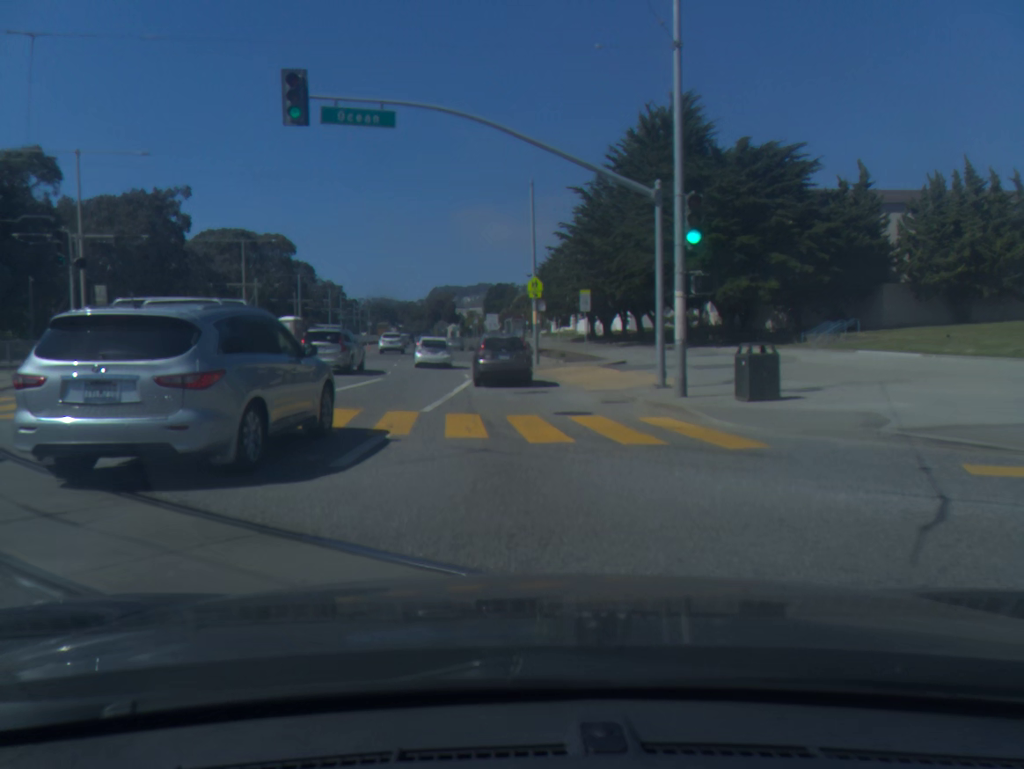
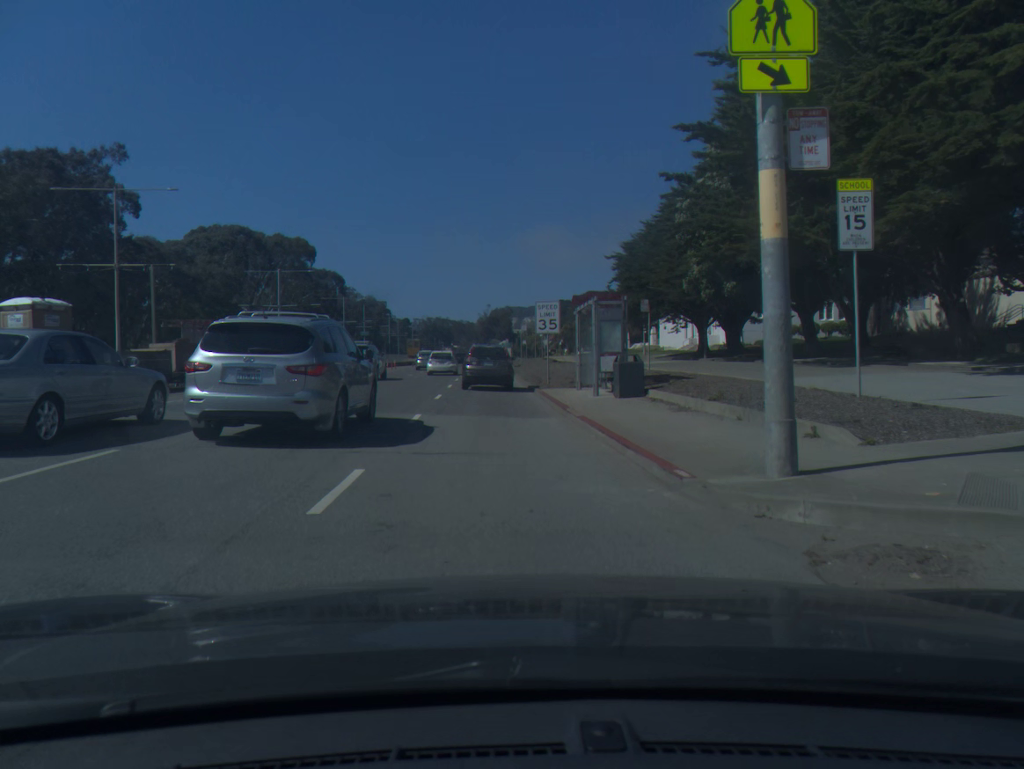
(-0.9, +31.5) m; -5°
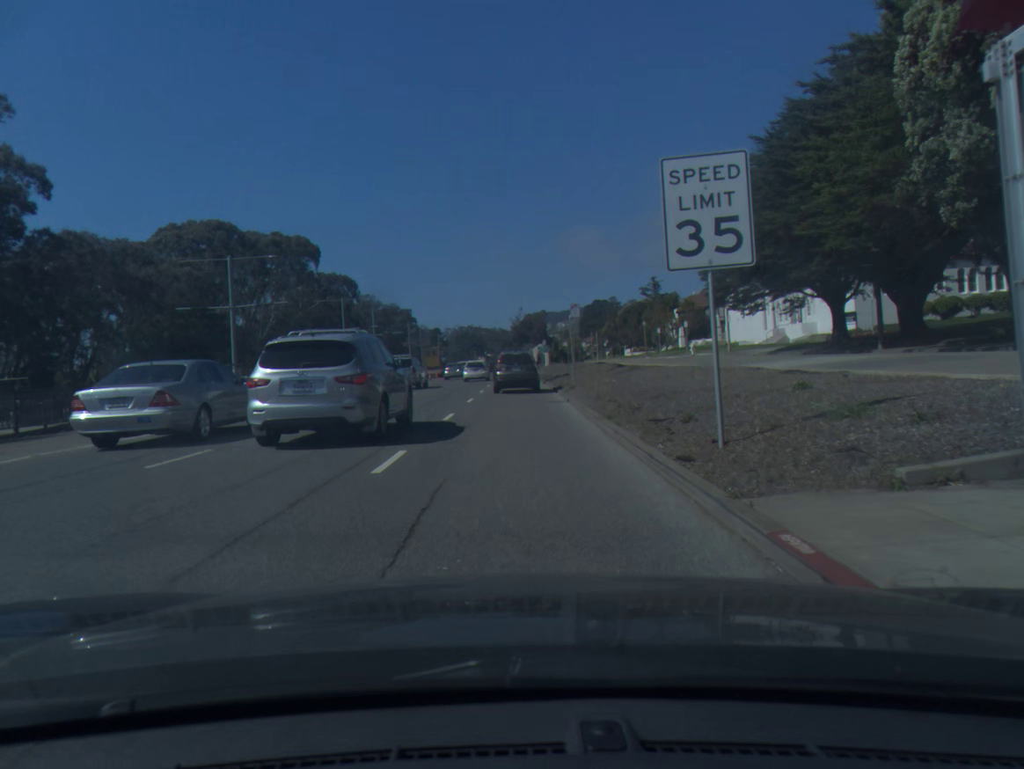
(-0.6, +21.0) m; -2°
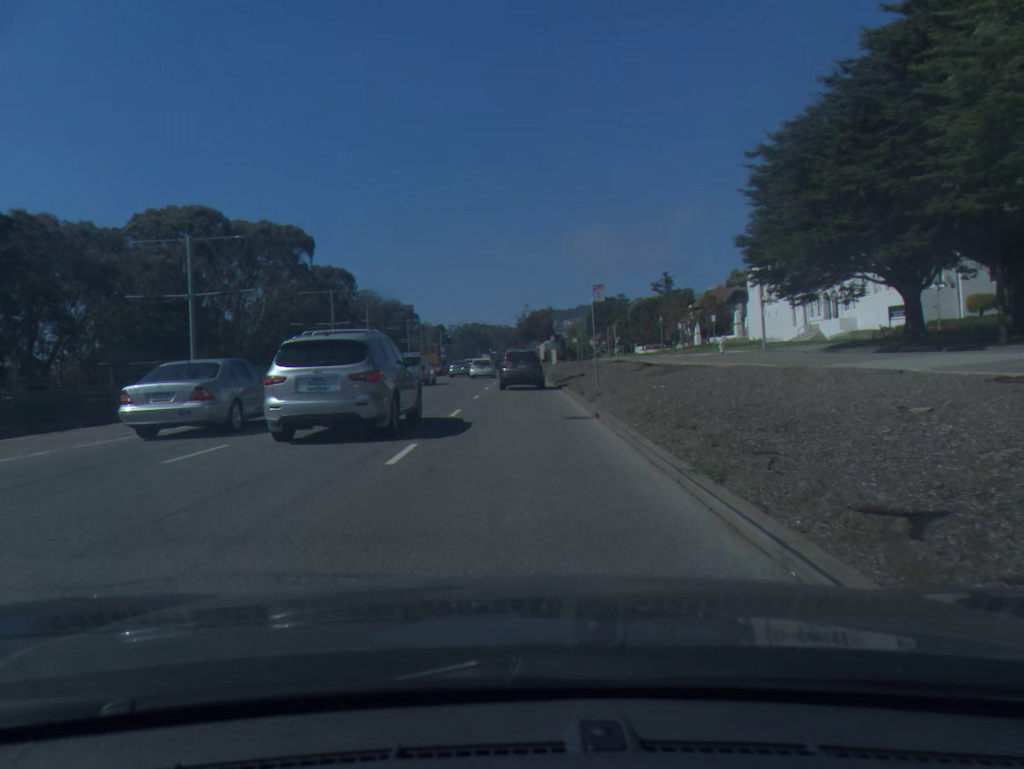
(0.0, +7.4) m; 0°
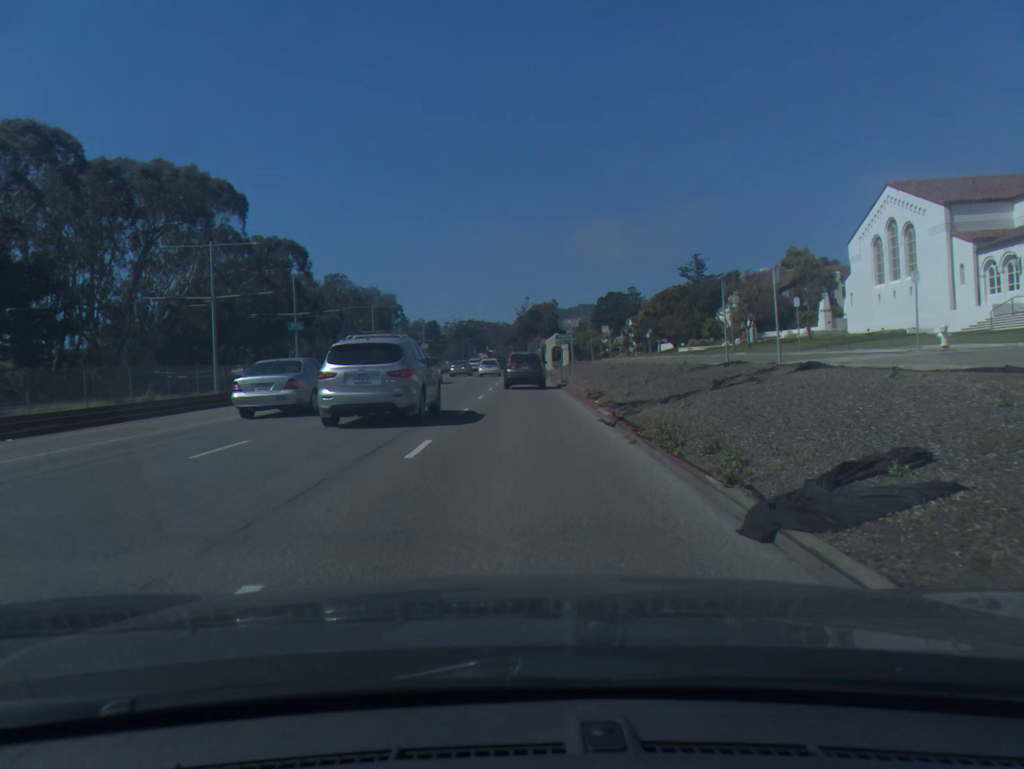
(0.0, +30.8) m; 0°
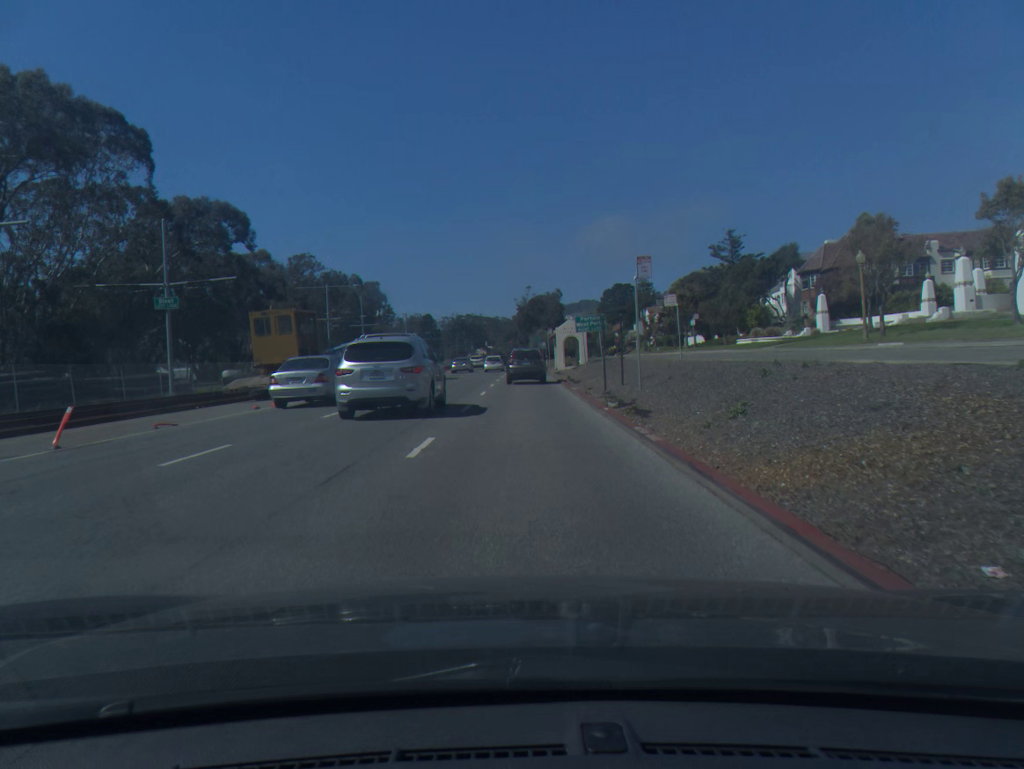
(-0.1, +23.9) m; 0°
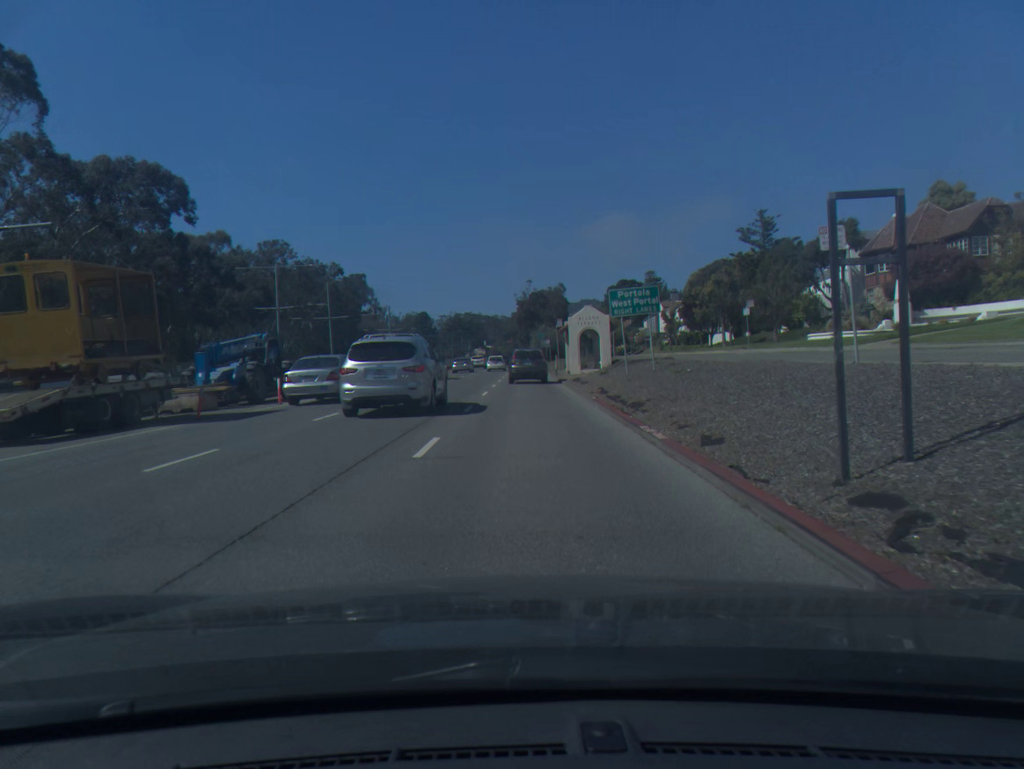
(0.0, +16.3) m; 0°
